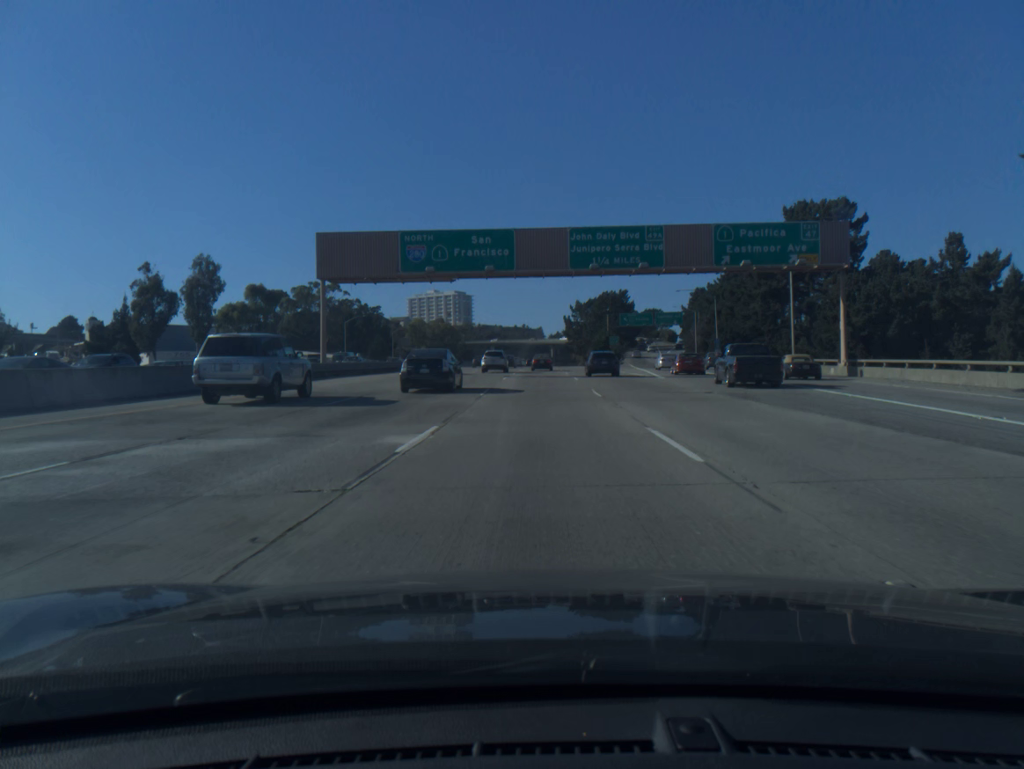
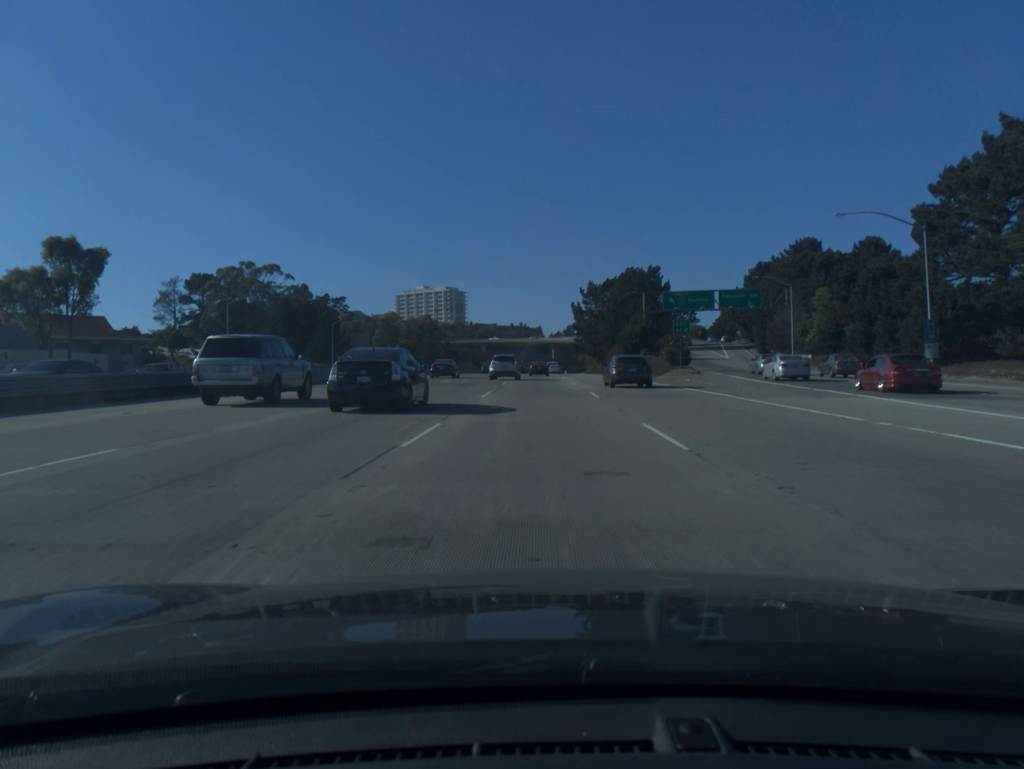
(0.0, +57.8) m; 0°
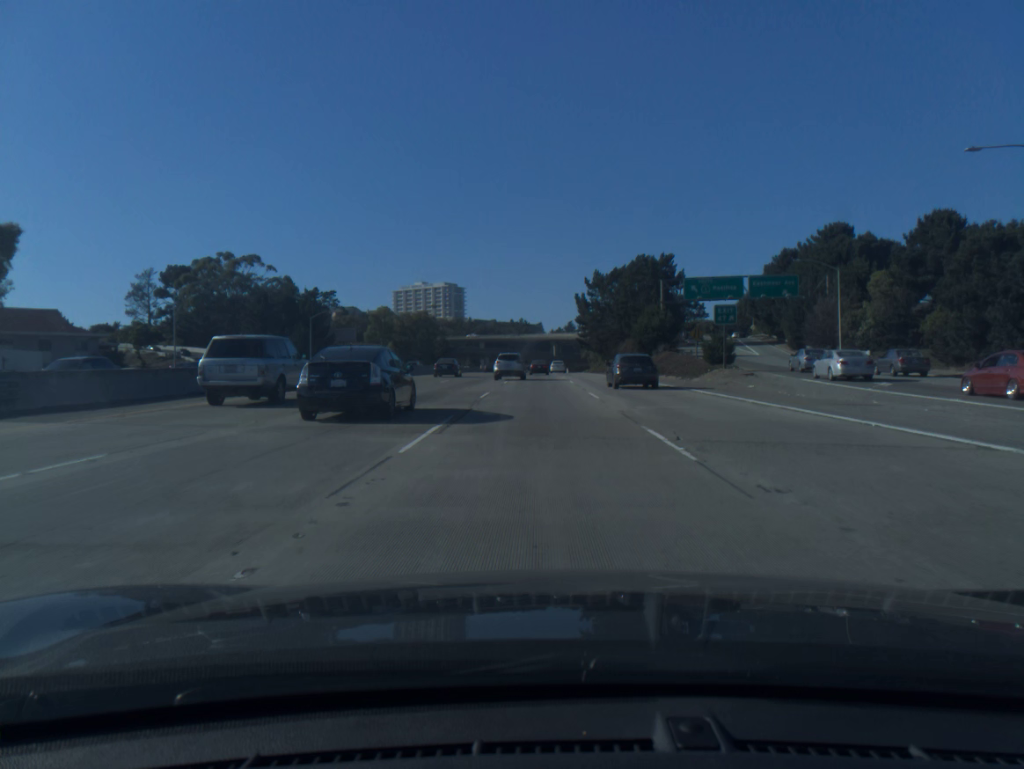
(0.0, +14.8) m; 0°
